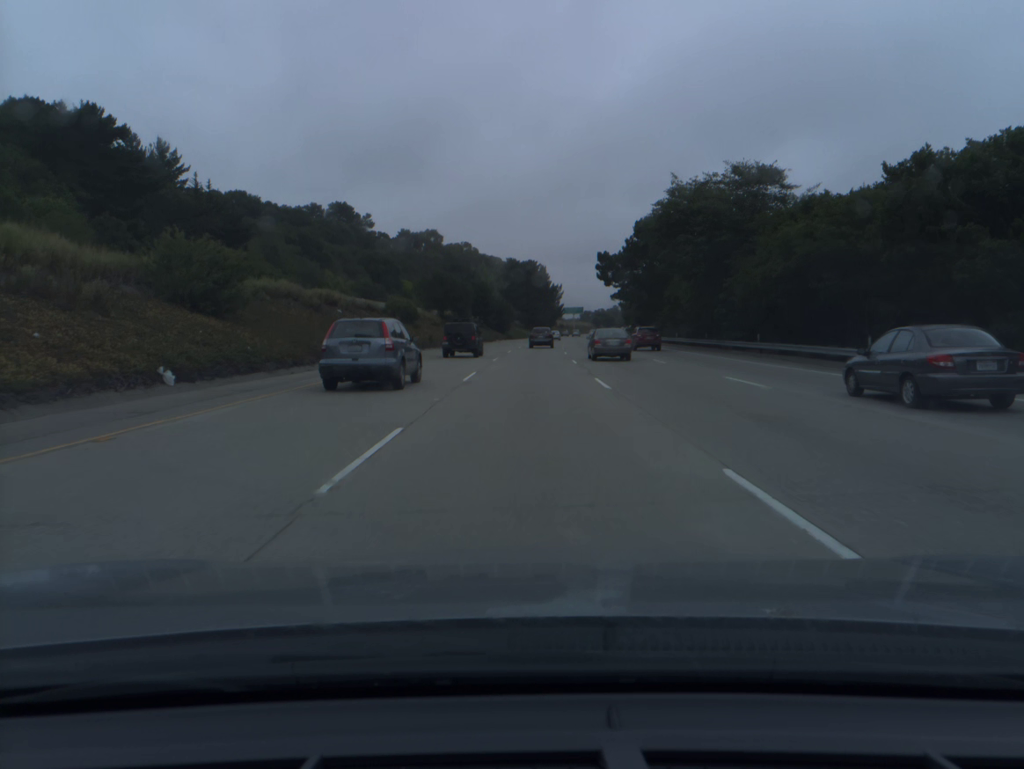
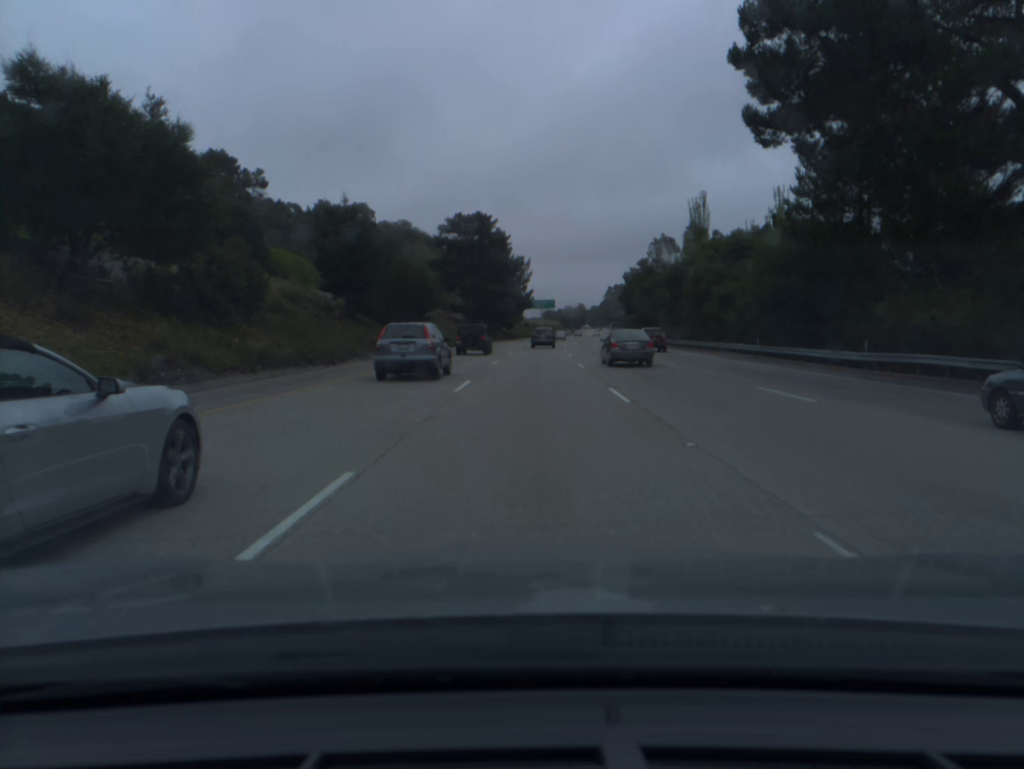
(+1.9, +76.3) m; +3°
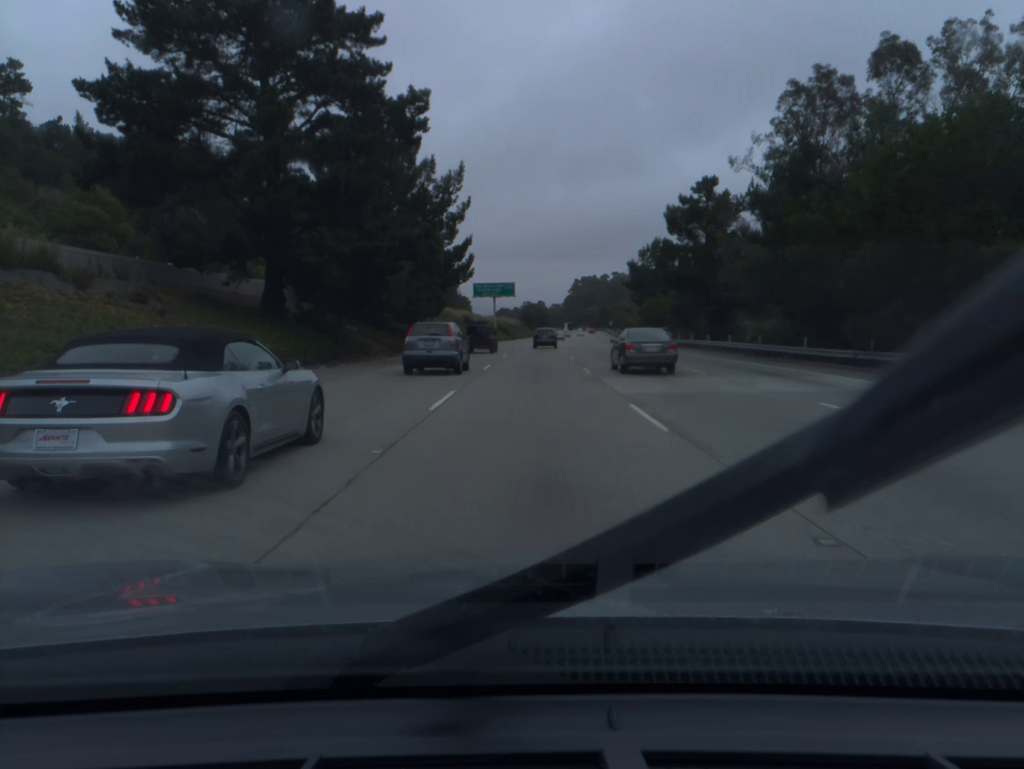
(+2.3, +77.0) m; +3°
